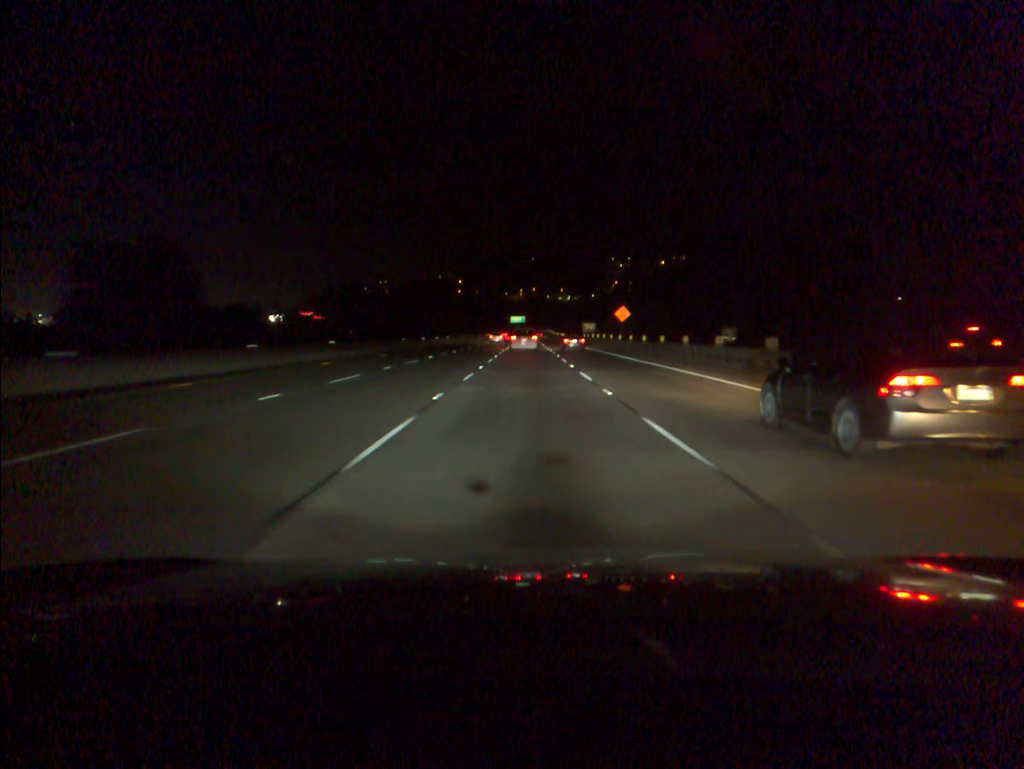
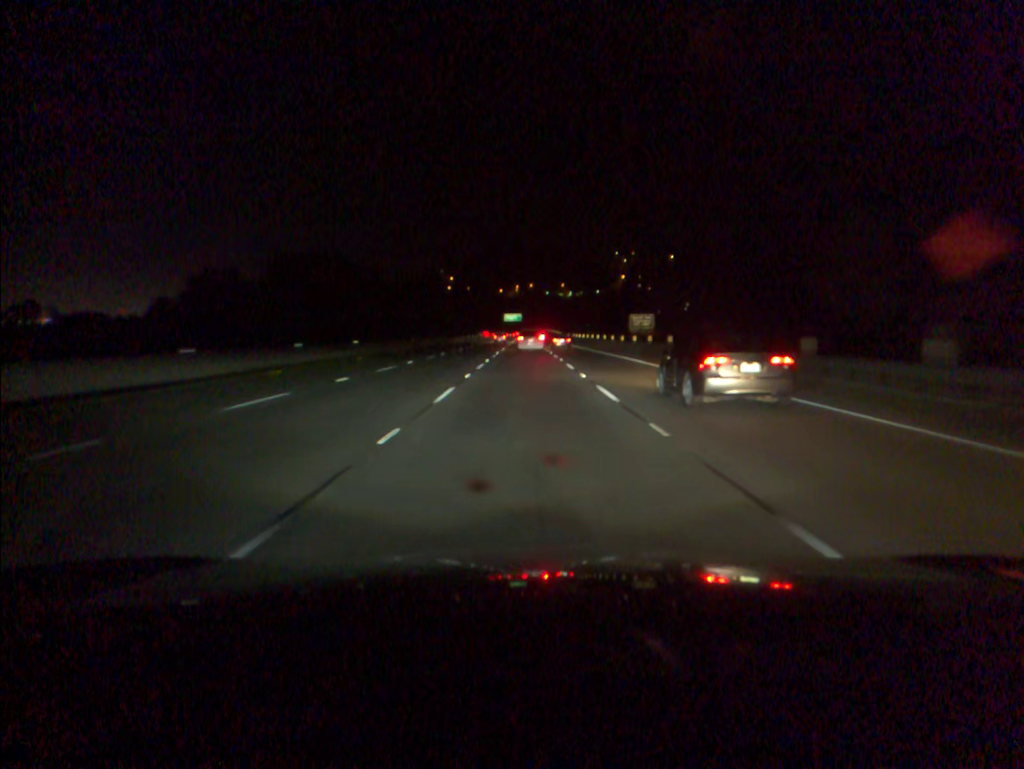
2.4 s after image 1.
(+0.2, +65.3) m; 0°
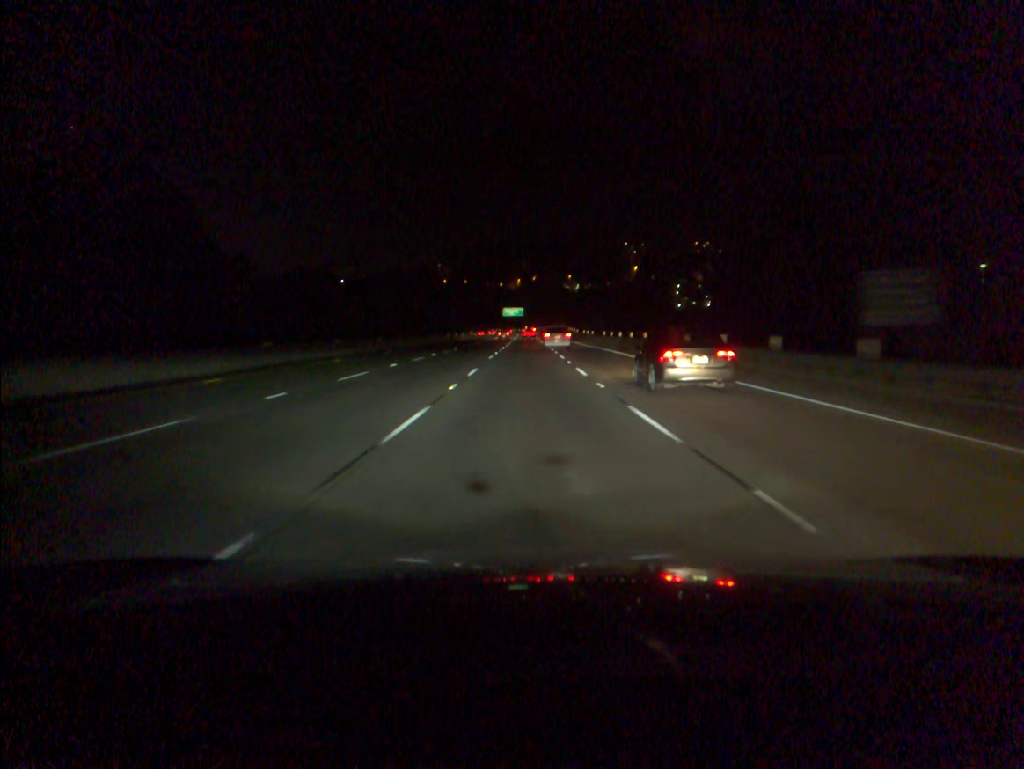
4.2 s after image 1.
(-0.1, +49.7) m; 0°
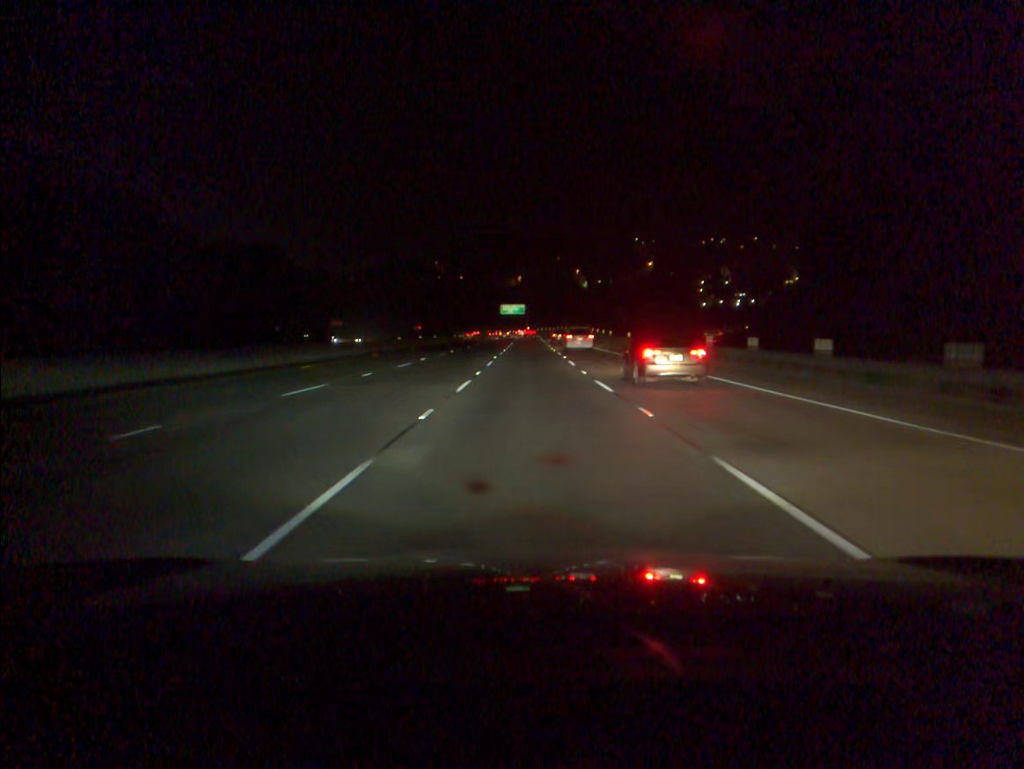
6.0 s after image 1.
(-0.1, +49.7) m; 0°
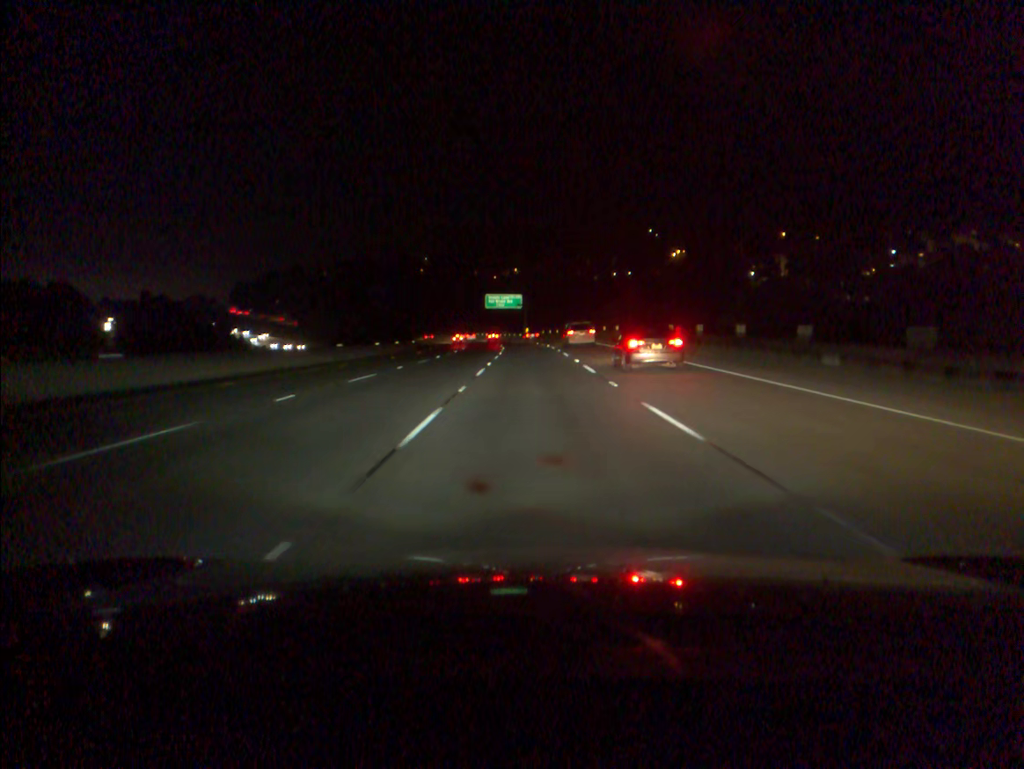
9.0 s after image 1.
(+0.1, +82.0) m; 0°
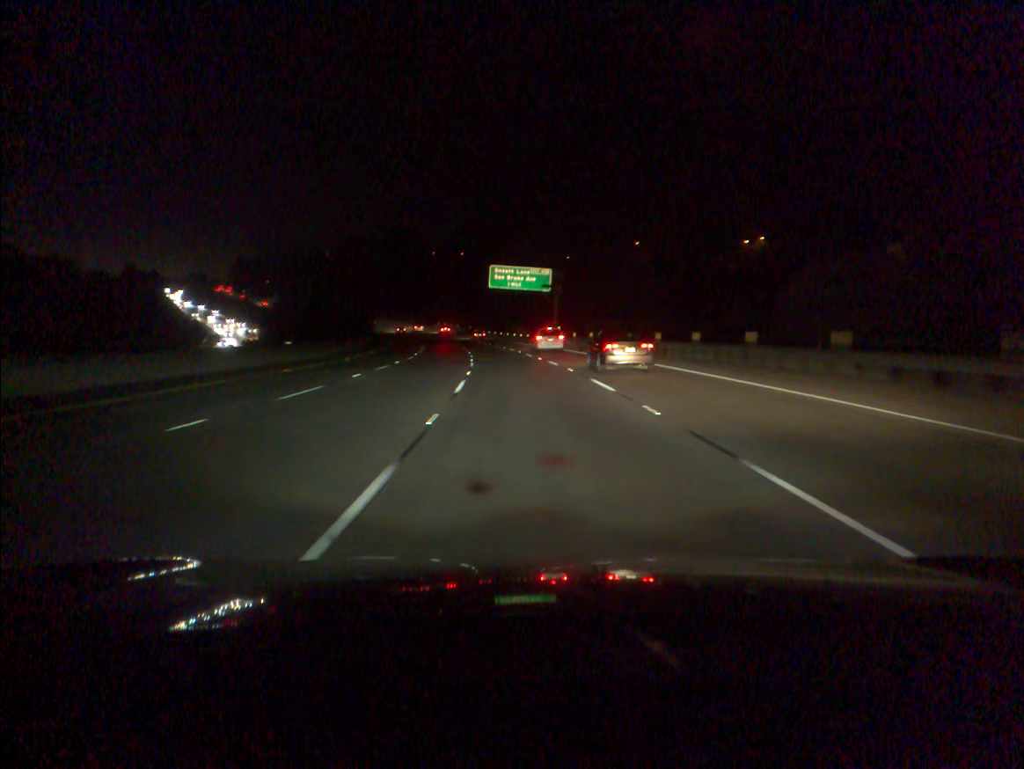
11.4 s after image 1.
(-0.4, +64.5) m; -2°
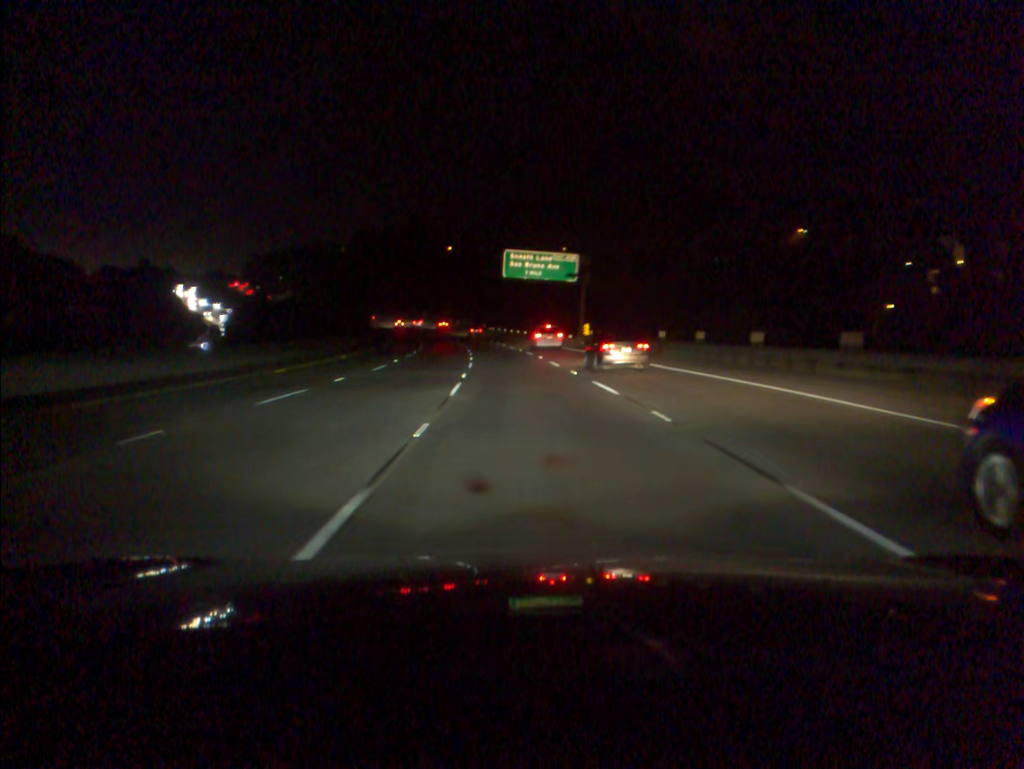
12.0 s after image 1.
(-0.2, +15.9) m; -1°
